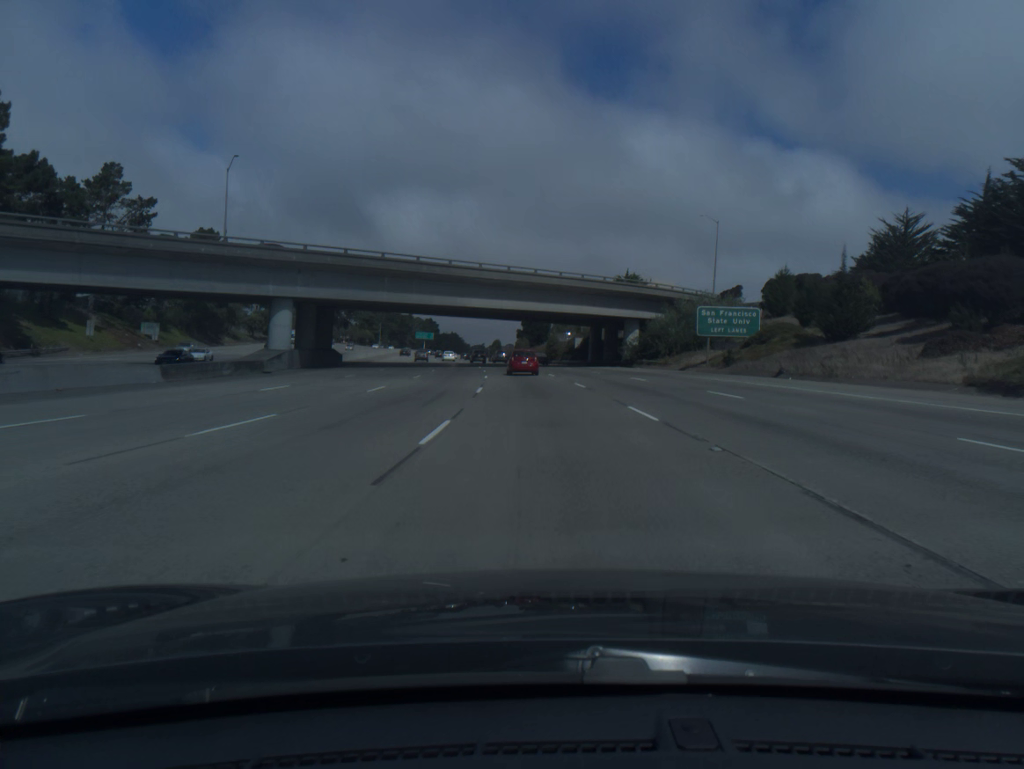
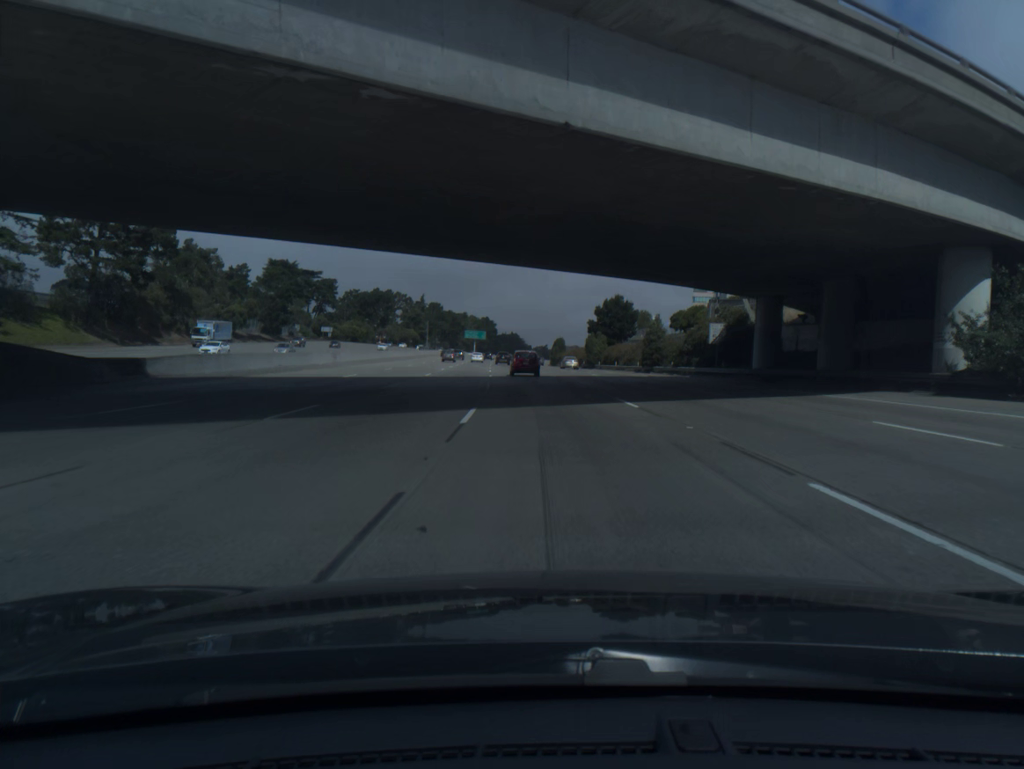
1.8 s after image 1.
(-2.6, +54.2) m; -5°
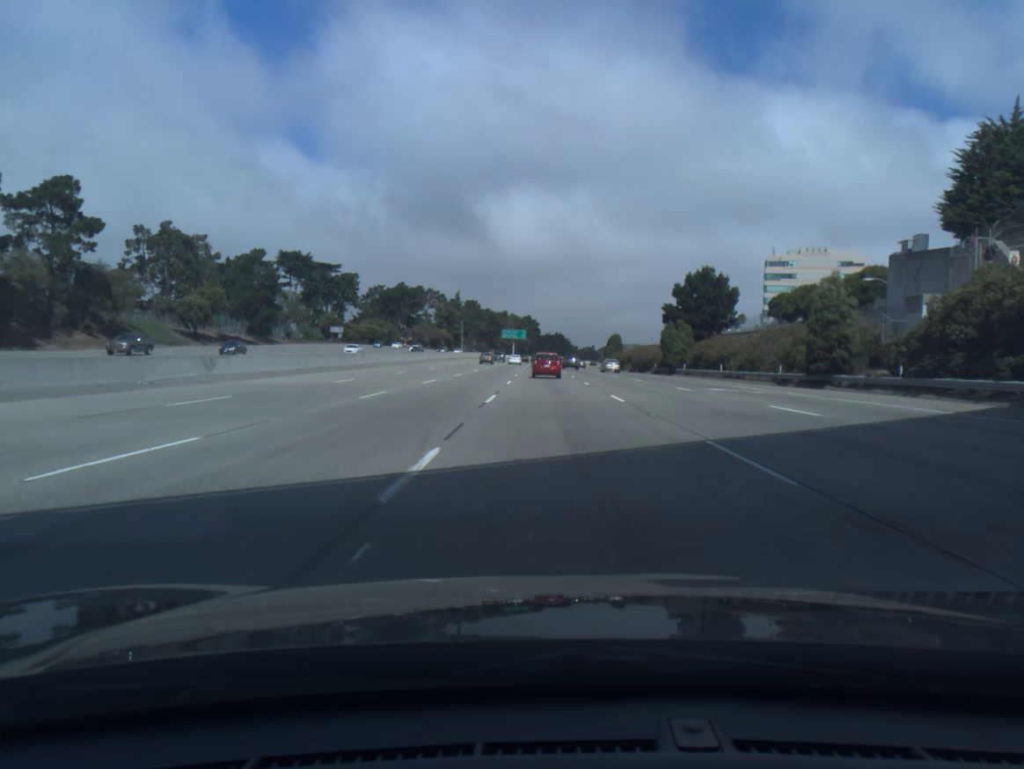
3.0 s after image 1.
(-1.0, +36.2) m; -3°
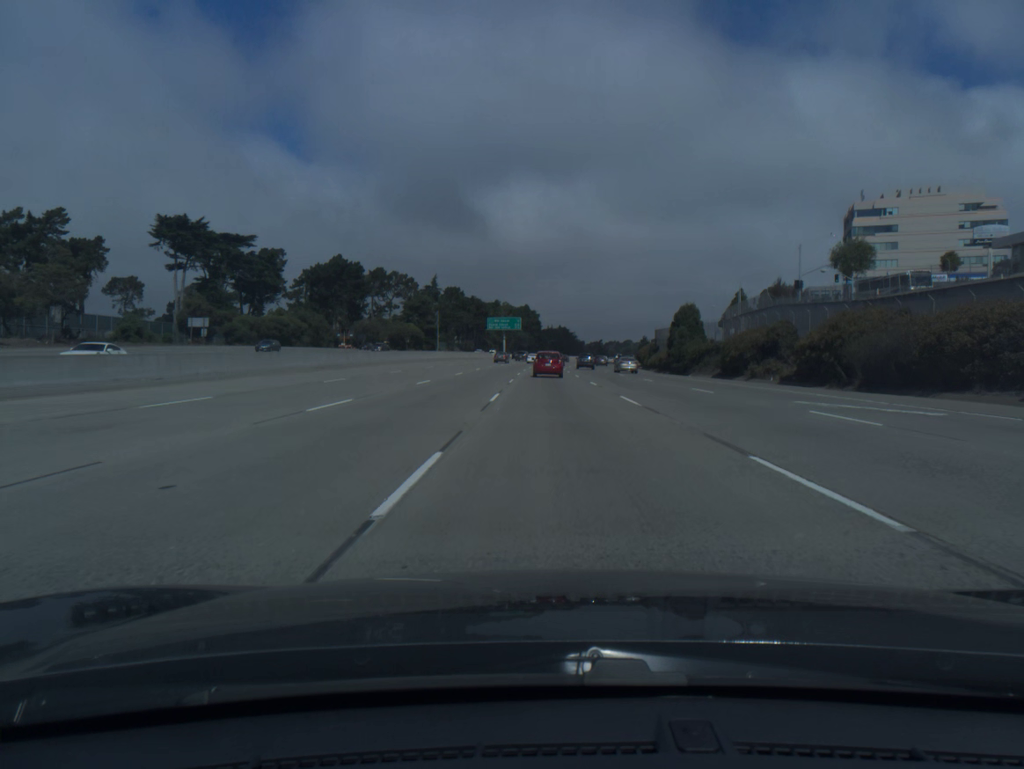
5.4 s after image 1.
(-0.7, +73.3) m; 0°
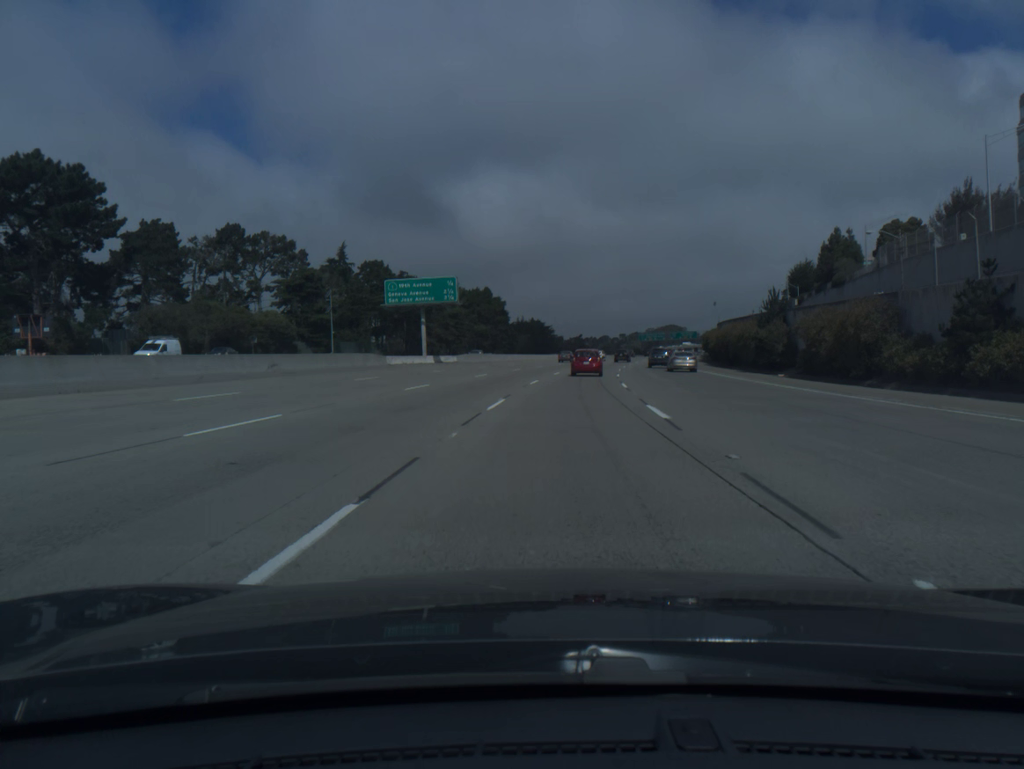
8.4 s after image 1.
(+0.9, +90.4) m; +2°
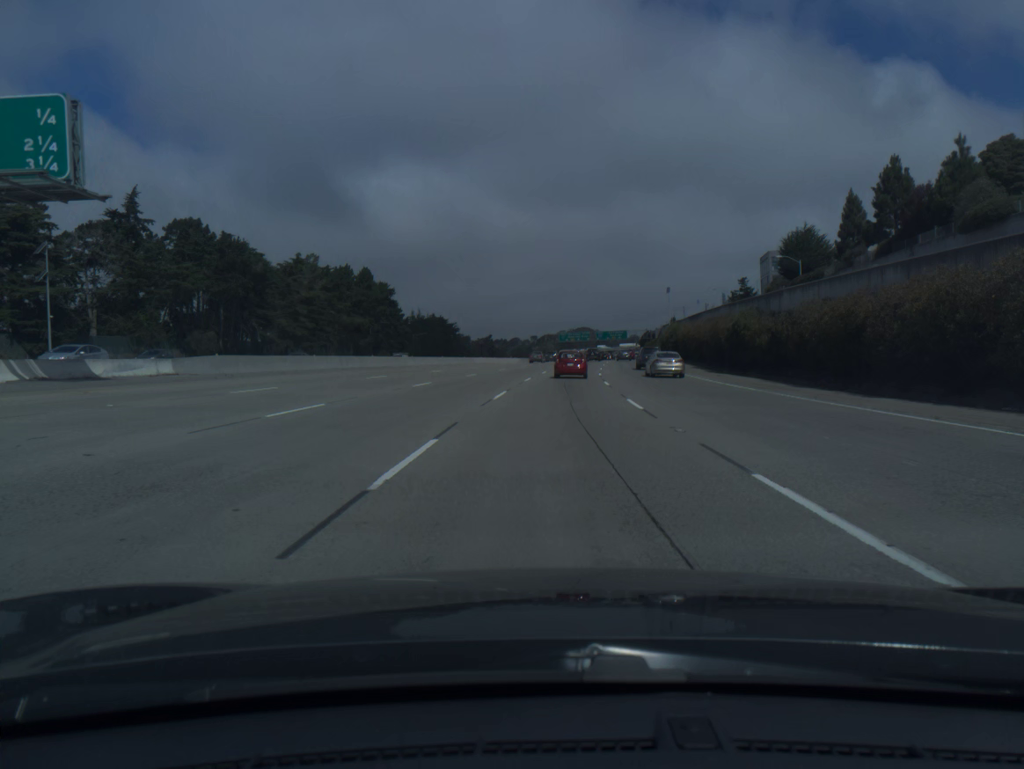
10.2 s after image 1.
(+3.0, +53.6) m; +6°
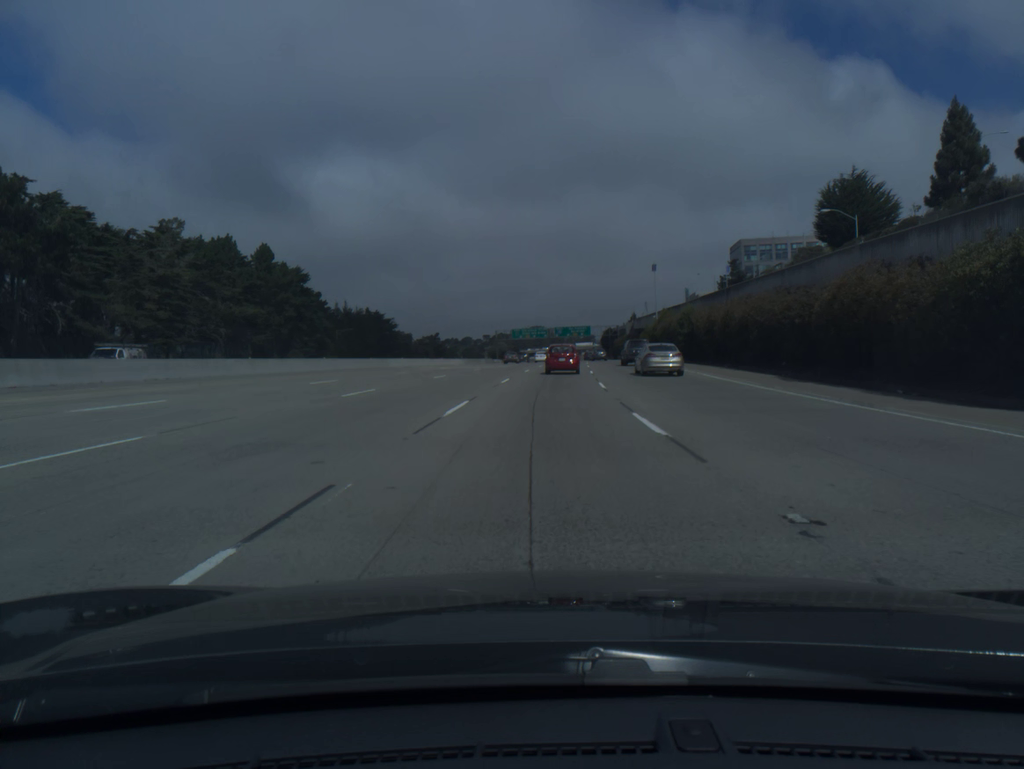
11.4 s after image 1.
(+1.1, +35.4) m; +3°
